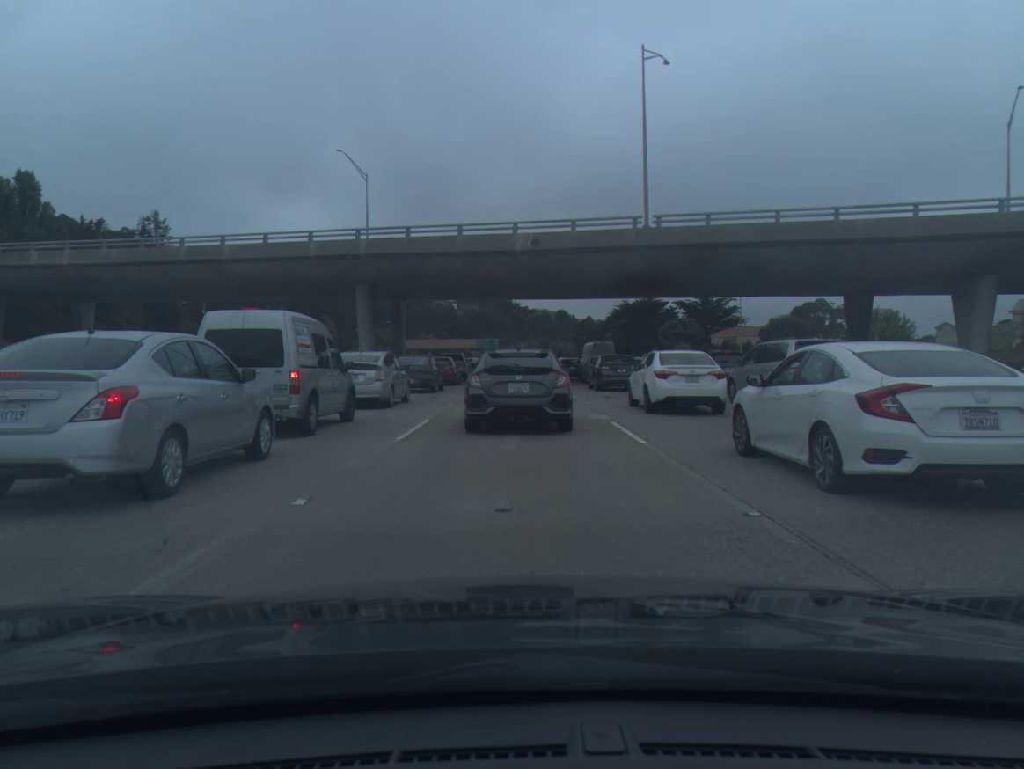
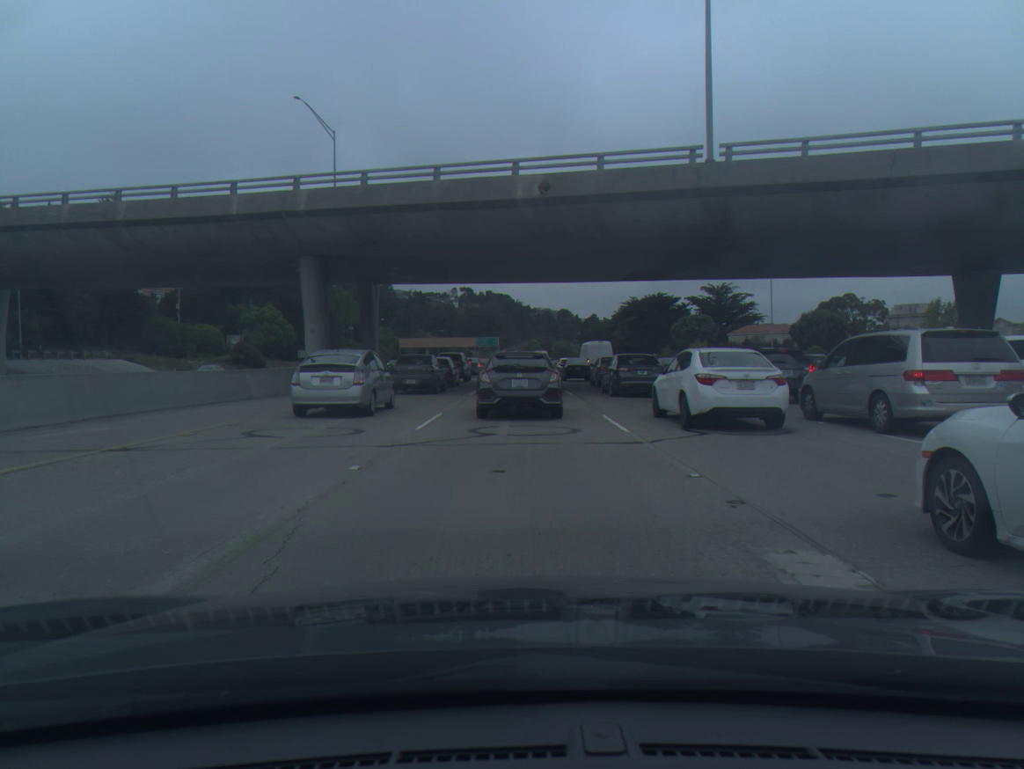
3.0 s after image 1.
(+0.1, +12.0) m; 0°
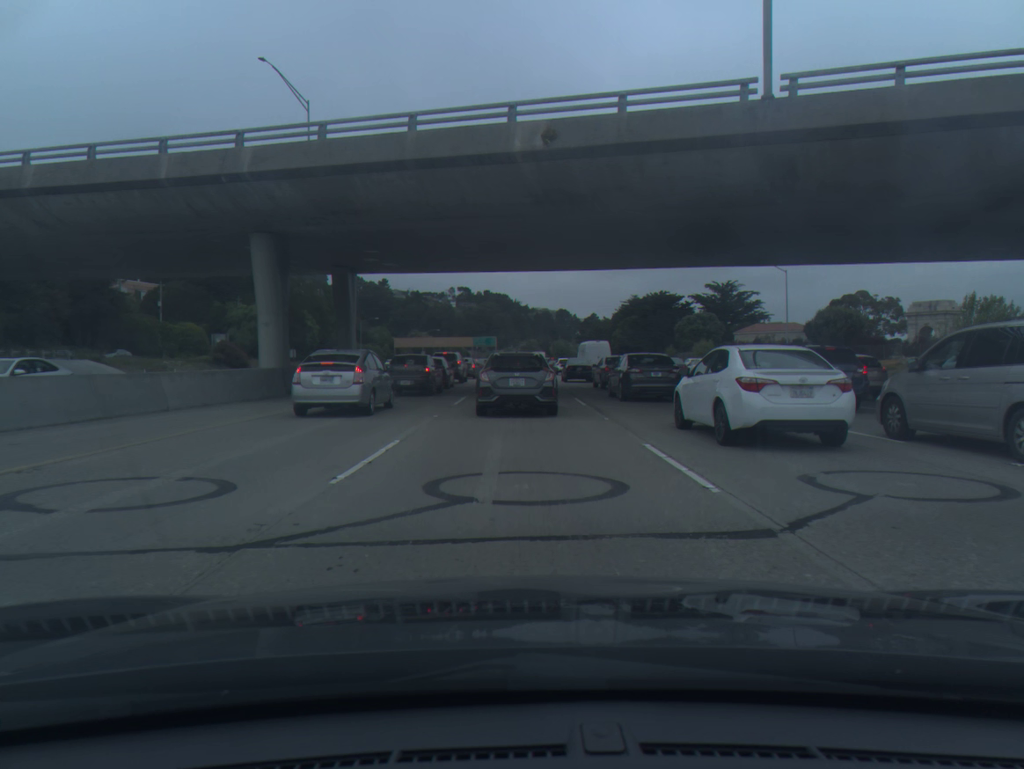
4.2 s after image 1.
(0.0, +6.1) m; 0°
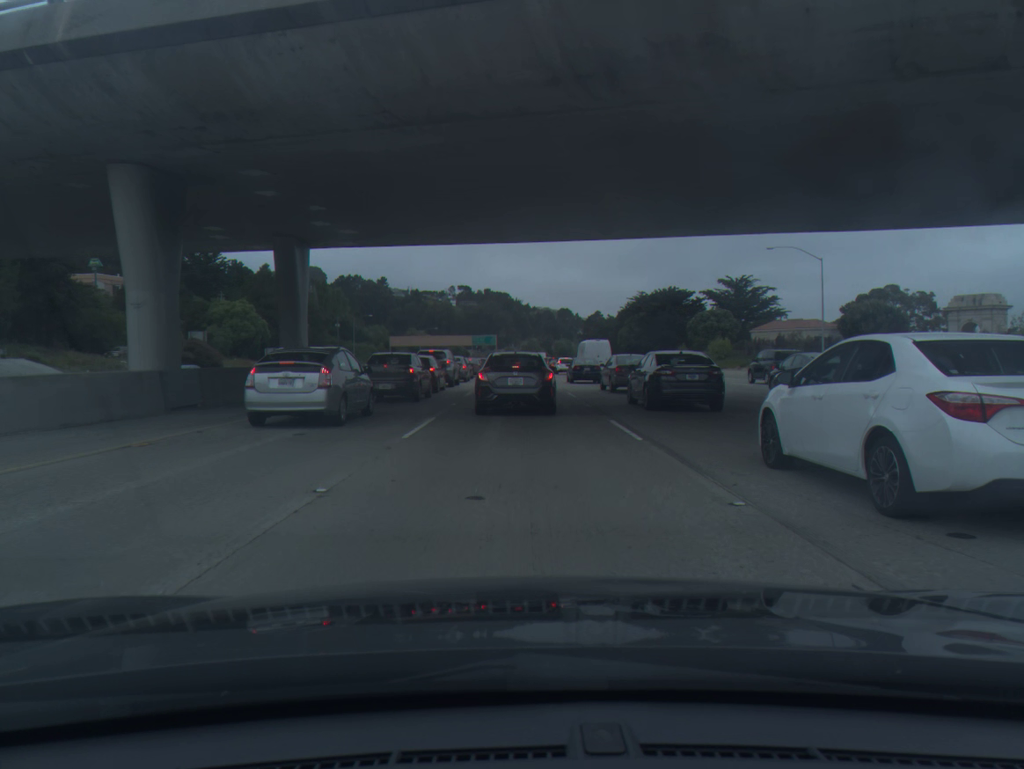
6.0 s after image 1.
(-0.1, +9.8) m; -1°
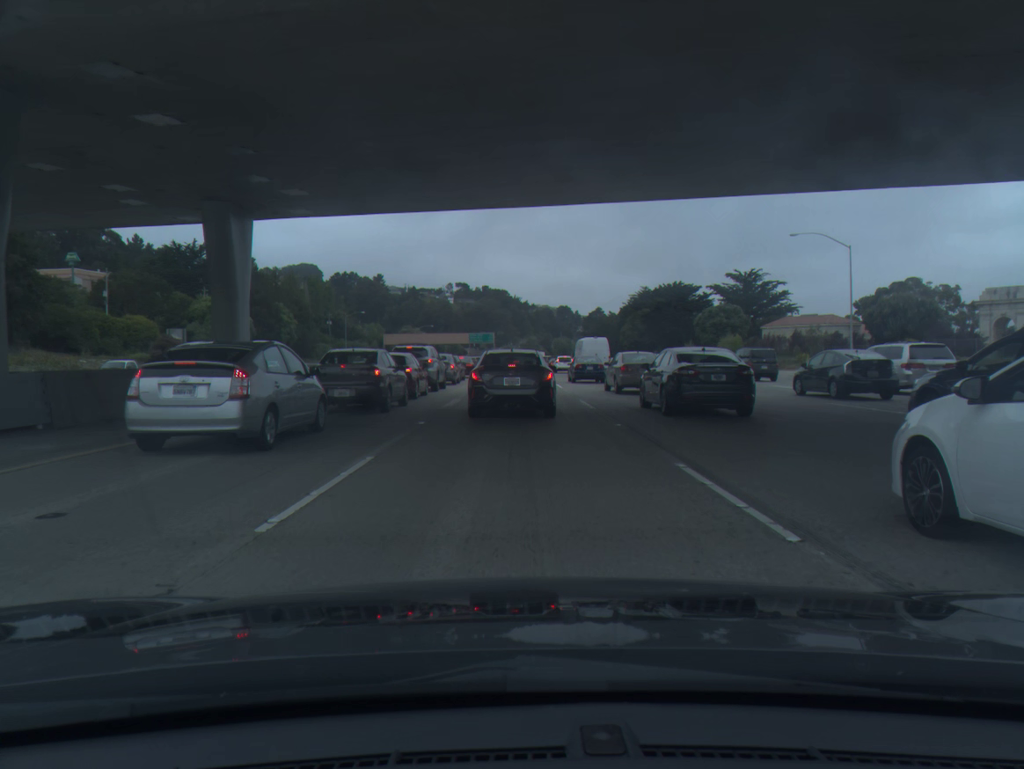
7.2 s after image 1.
(0.0, +6.7) m; 0°
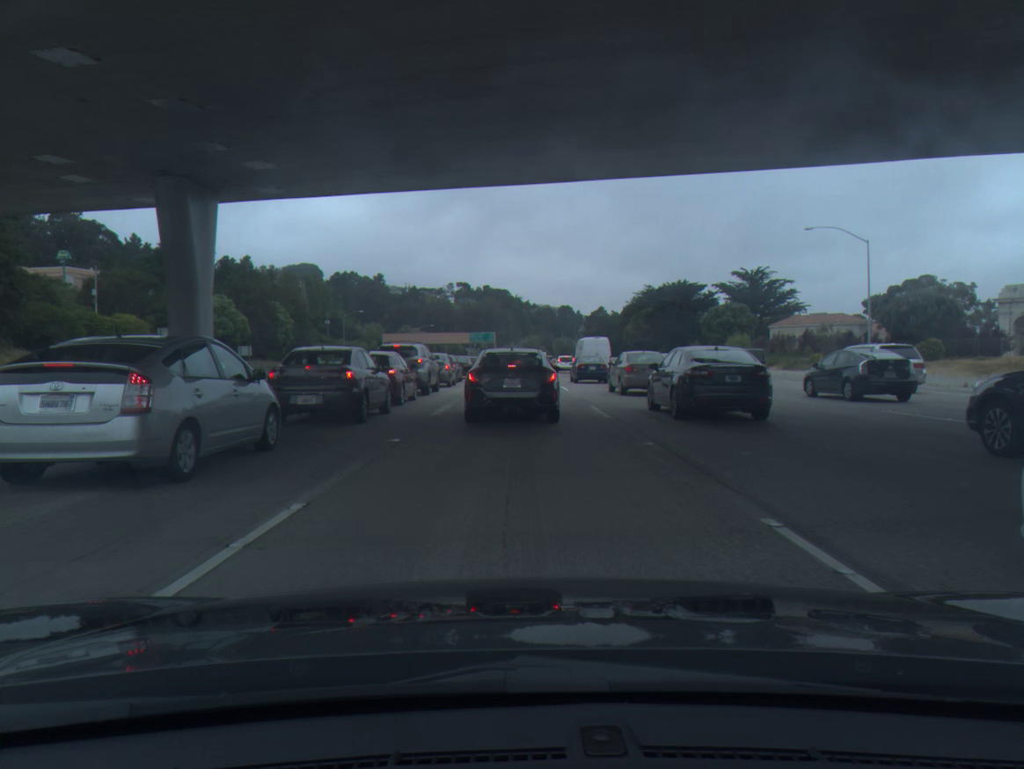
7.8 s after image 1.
(0.0, +3.2) m; 0°
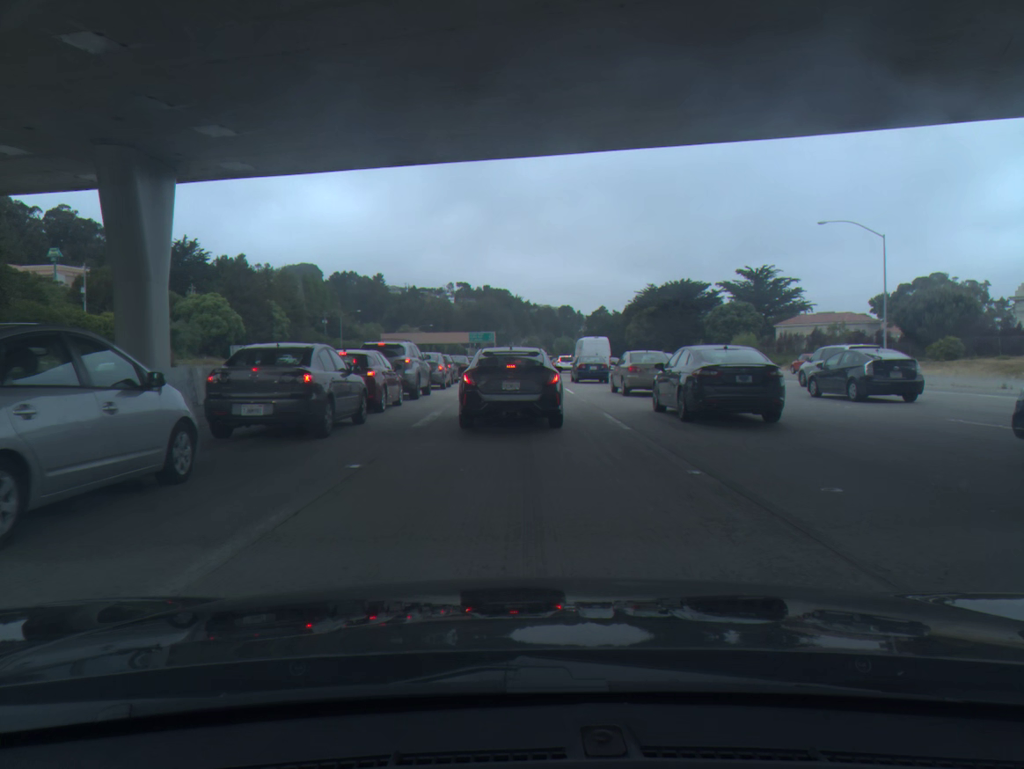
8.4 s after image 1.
(0.0, +2.9) m; 0°
